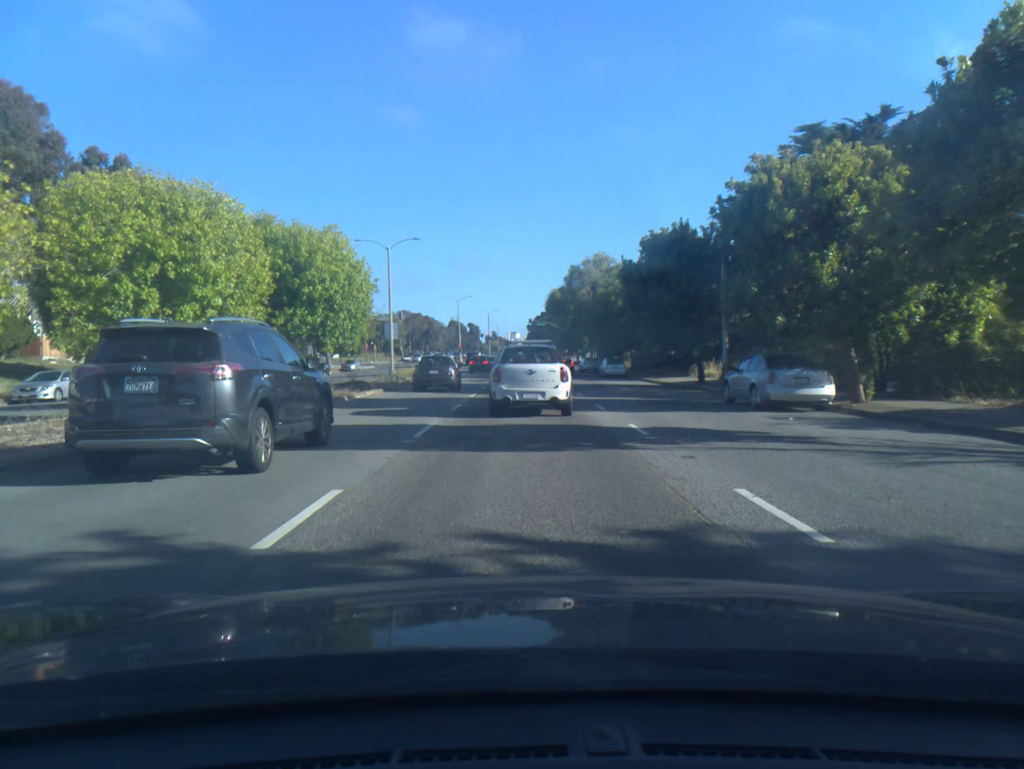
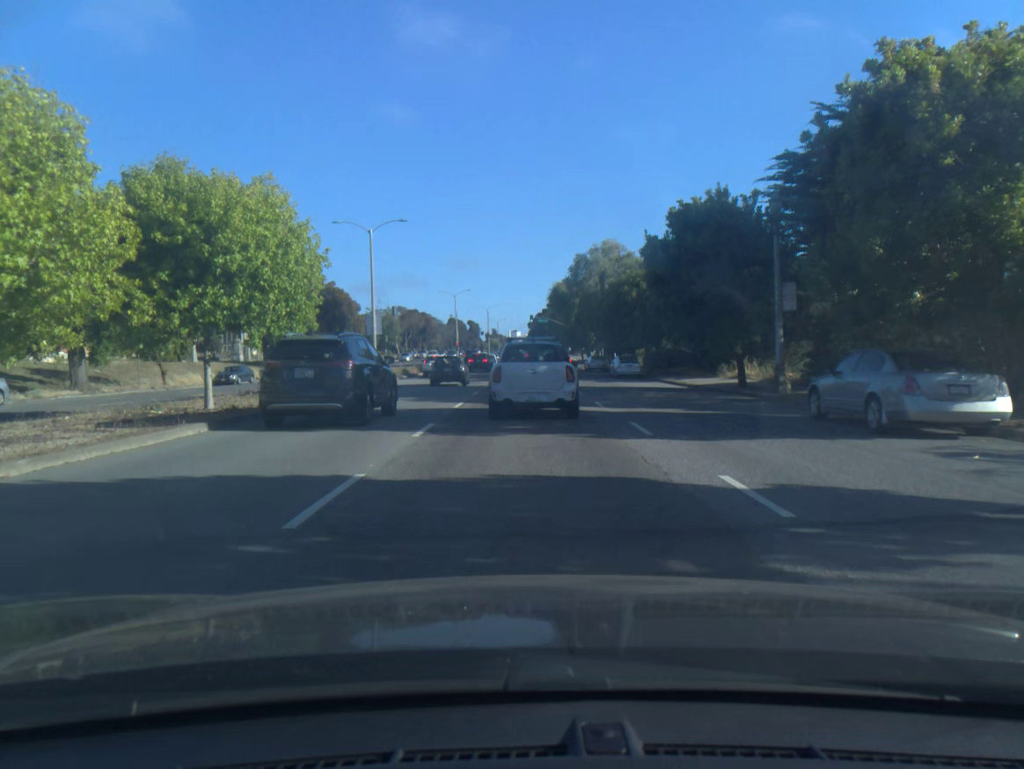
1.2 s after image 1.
(0.0, +6.8) m; -1°
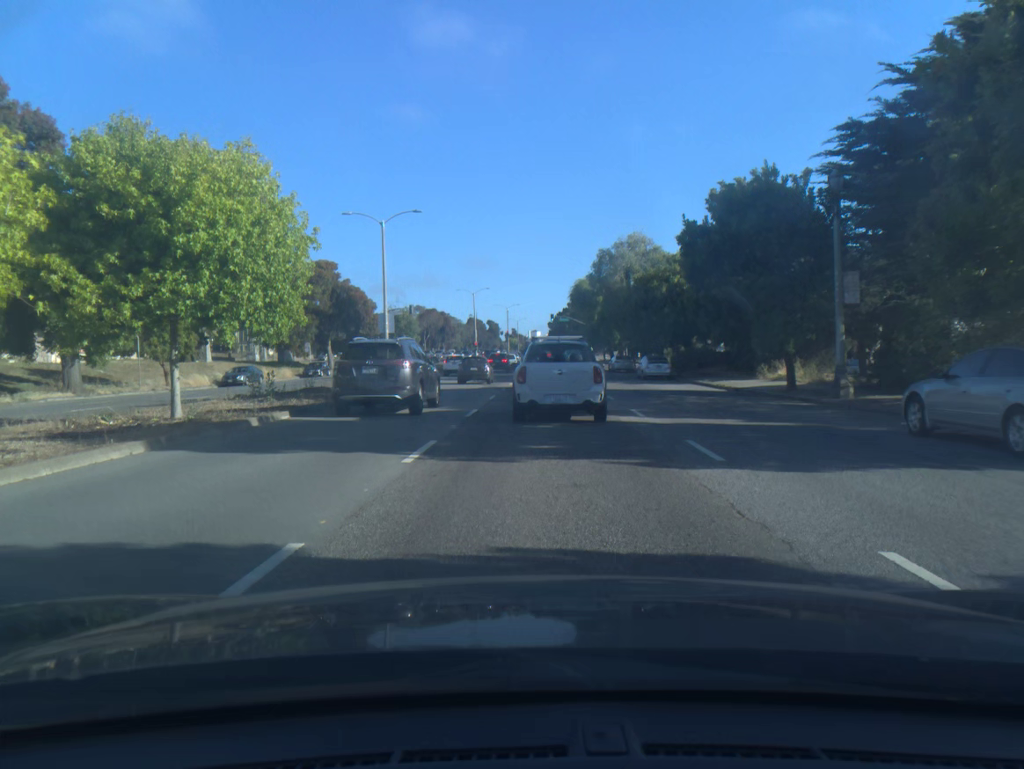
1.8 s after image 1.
(-0.1, +3.1) m; -2°
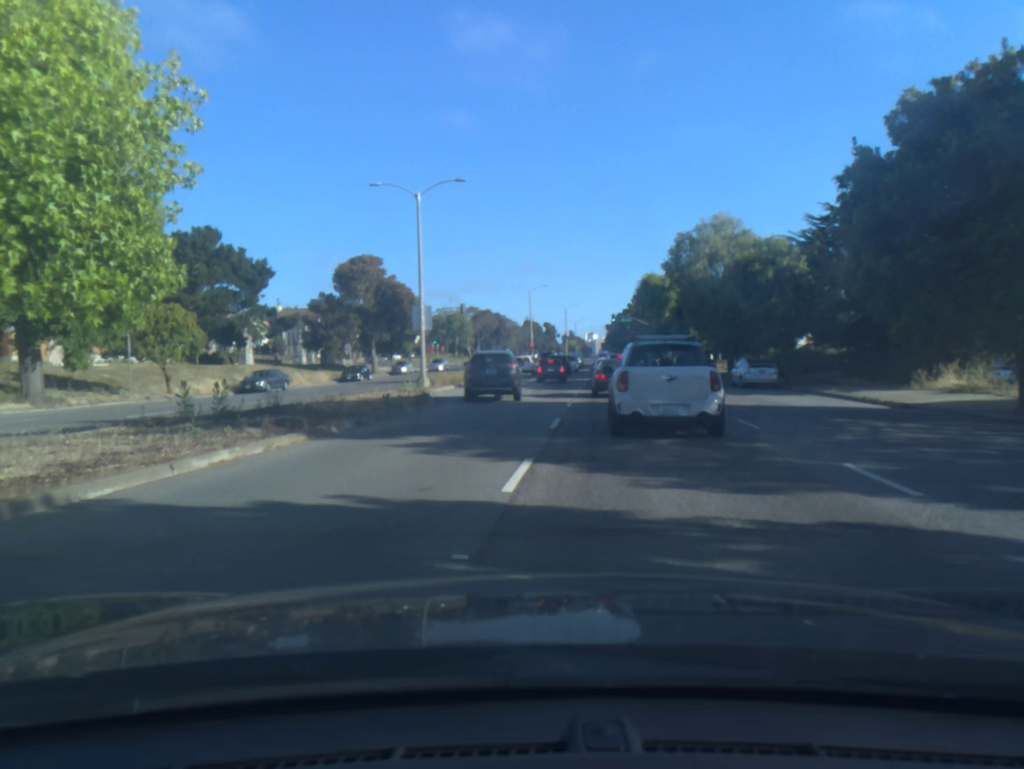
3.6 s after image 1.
(-0.4, +9.3) m; -4°
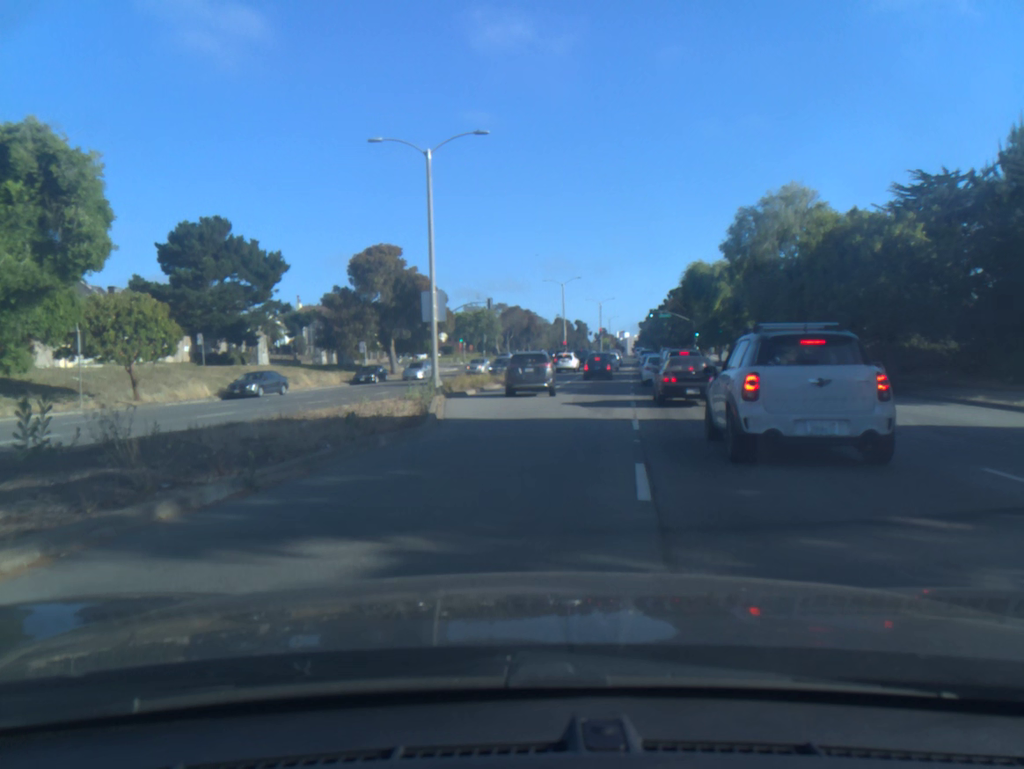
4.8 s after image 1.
(-0.2, +7.5) m; -2°
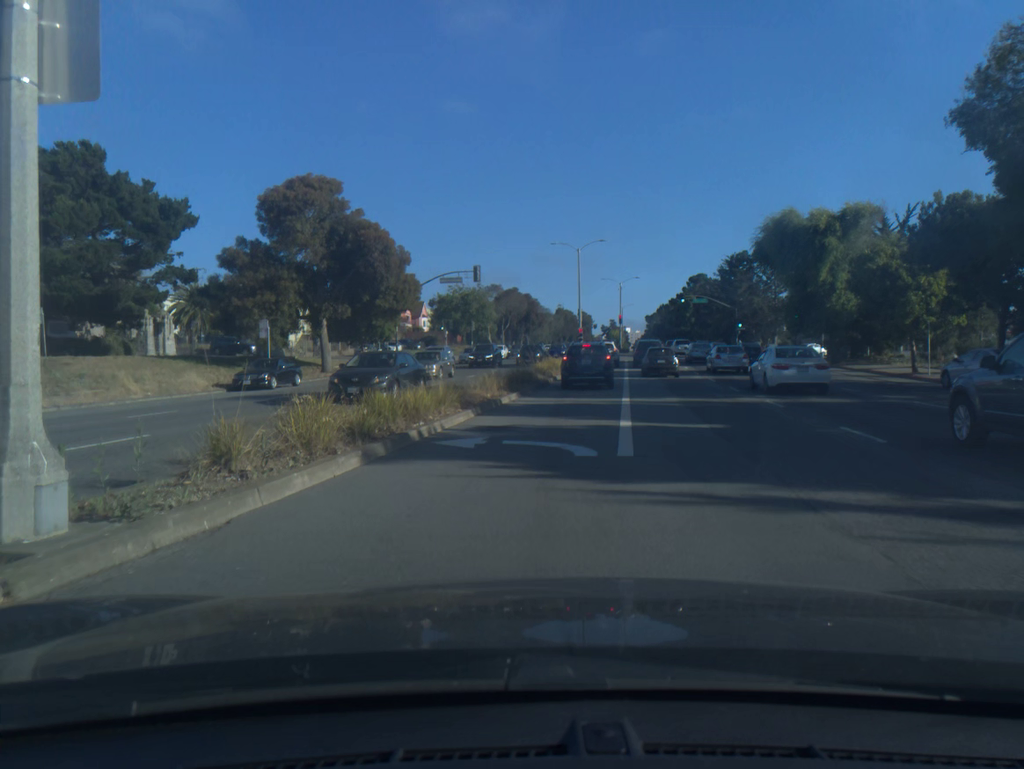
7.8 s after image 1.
(0.0, +24.4) m; +1°
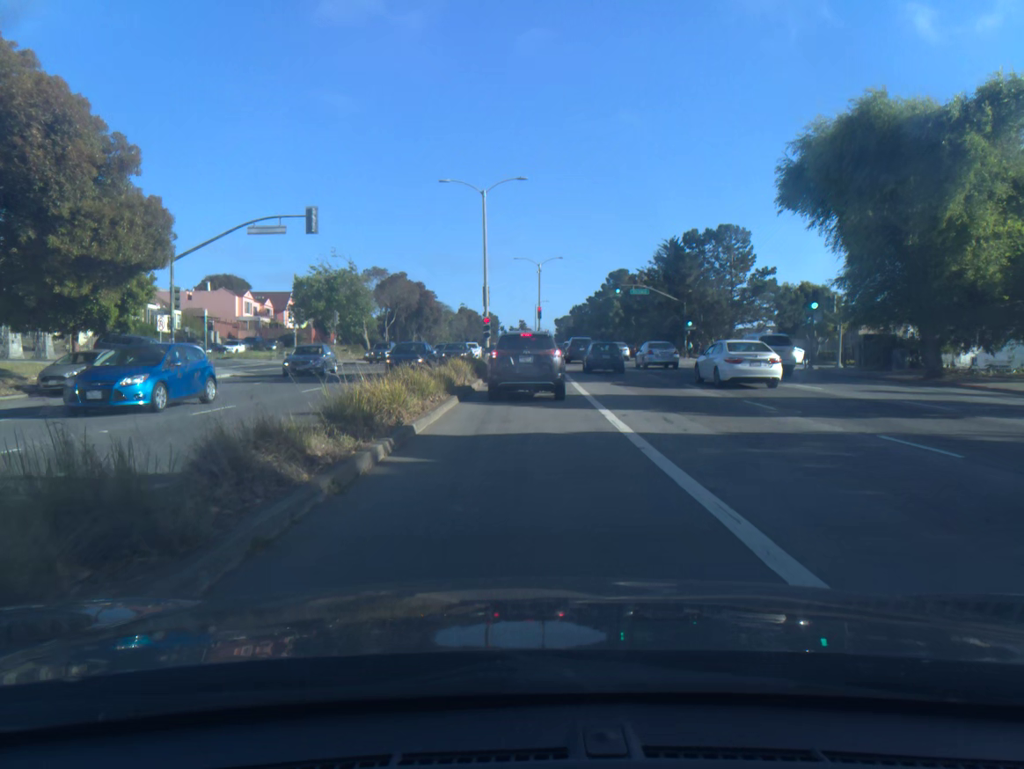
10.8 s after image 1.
(+1.6, +24.3) m; +7°
